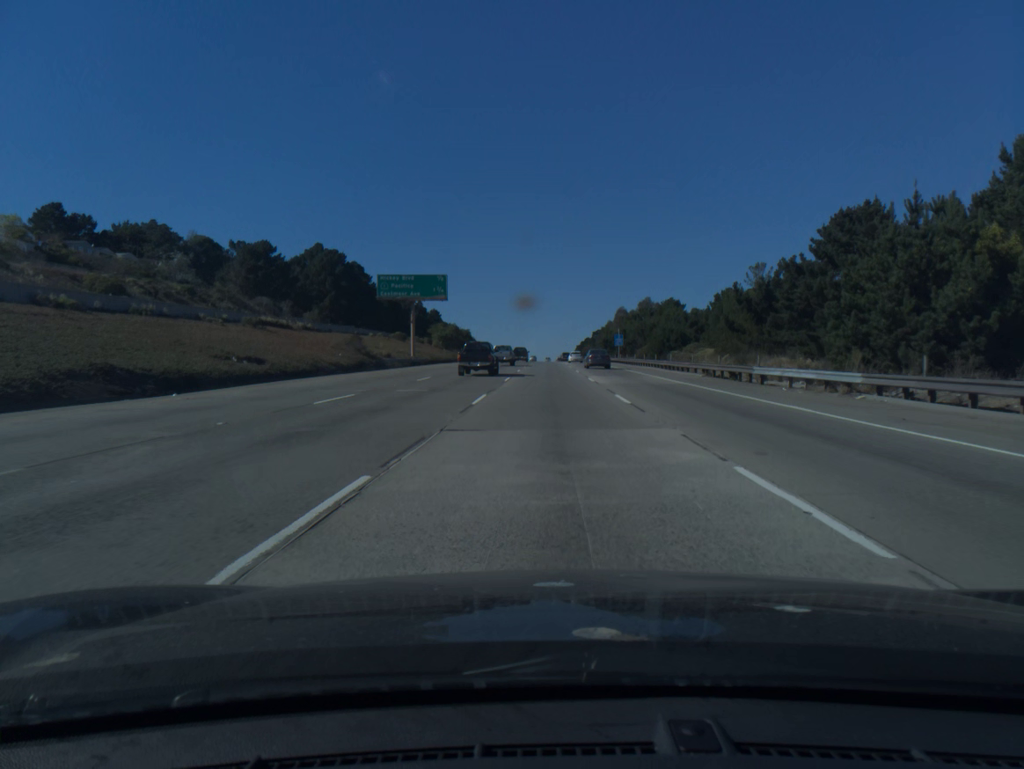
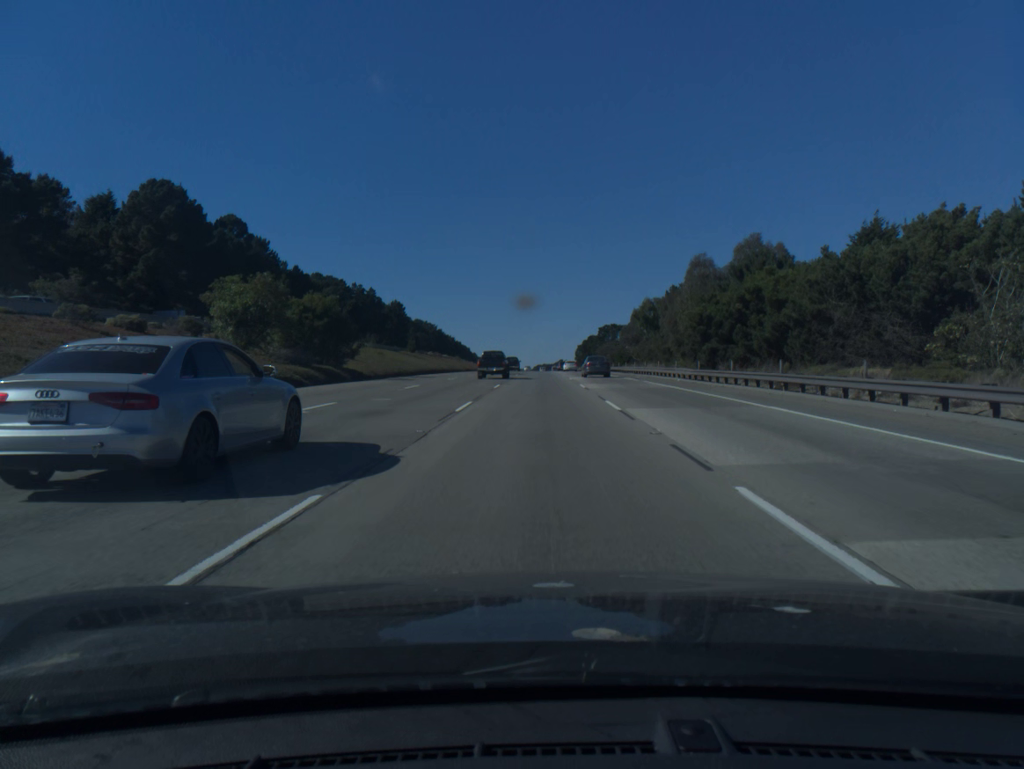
(+0.7, +88.6) m; 0°
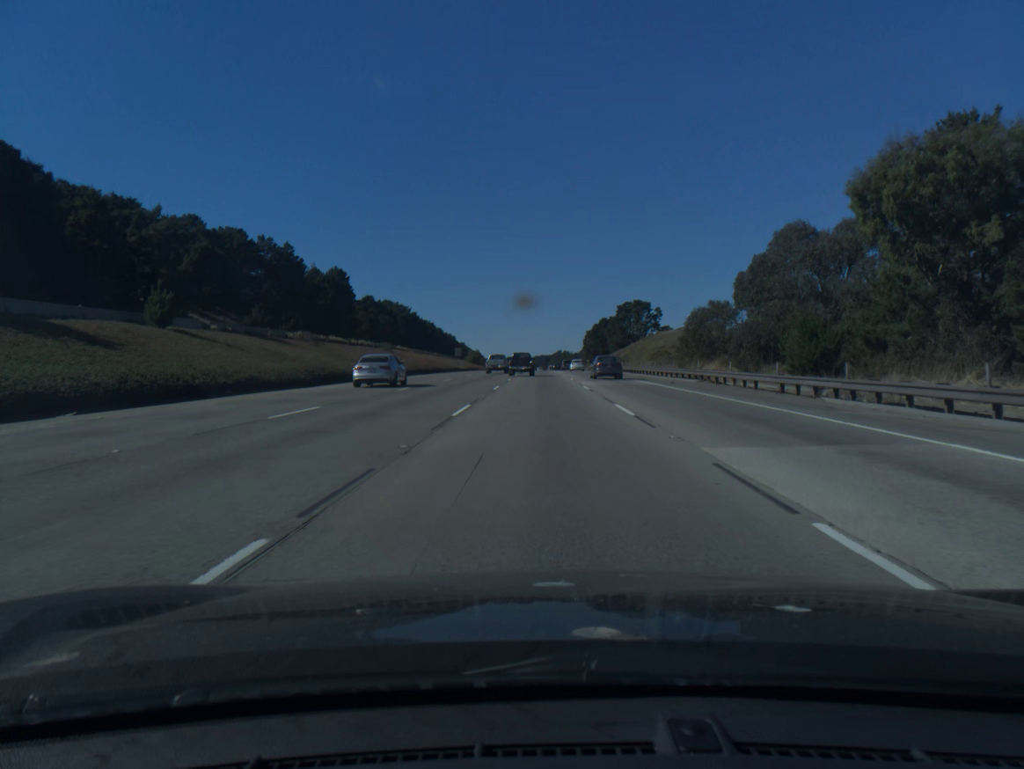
(-0.3, +89.0) m; 0°
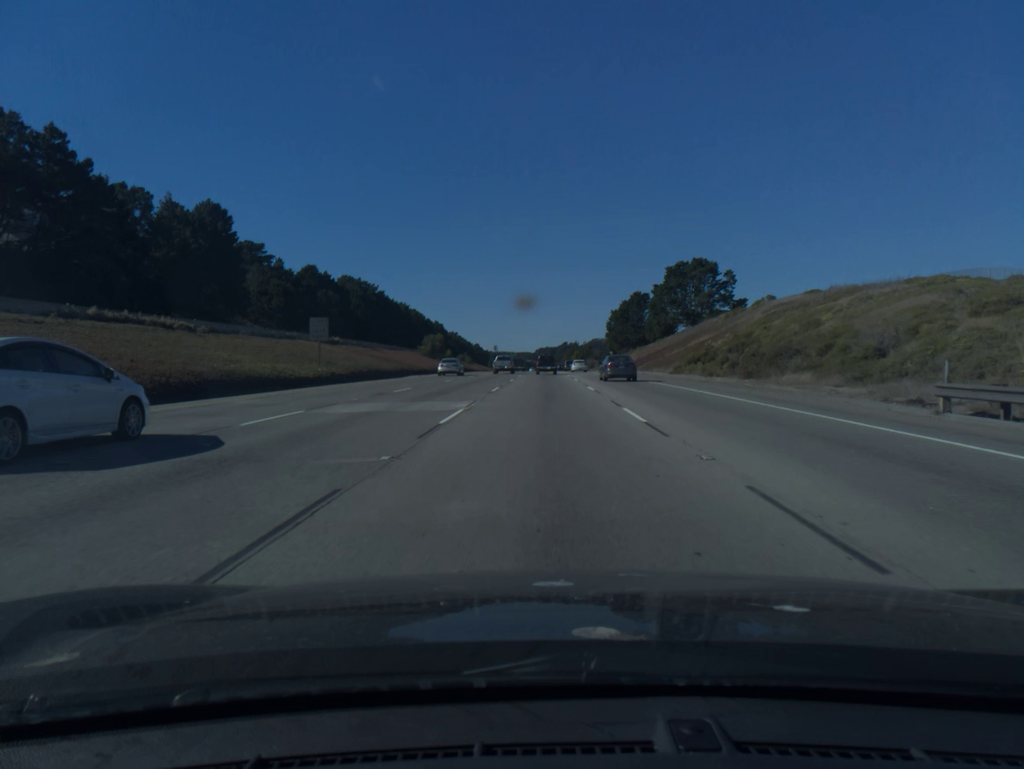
(-0.2, +89.5) m; 0°
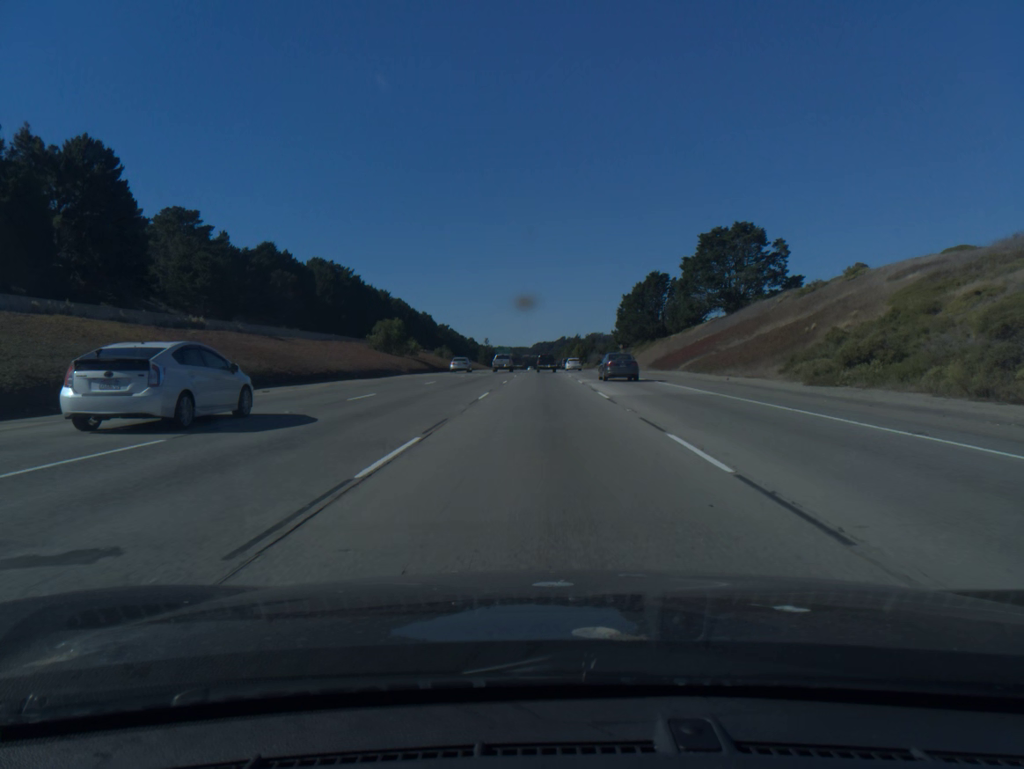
(0.0, +35.9) m; 0°
